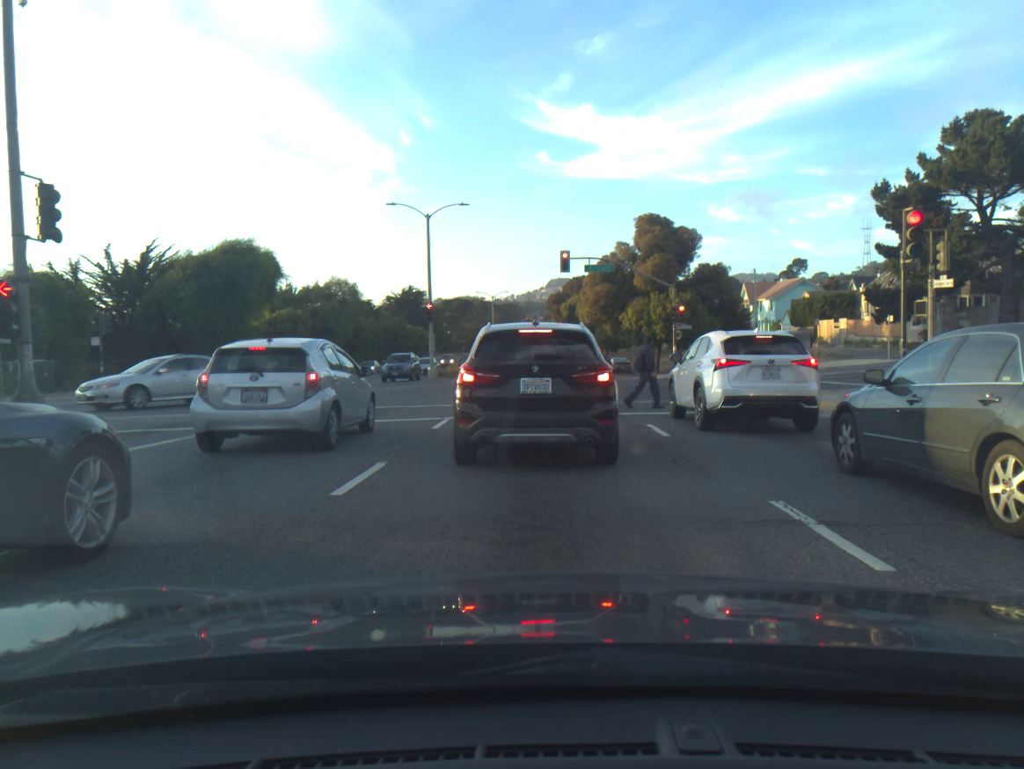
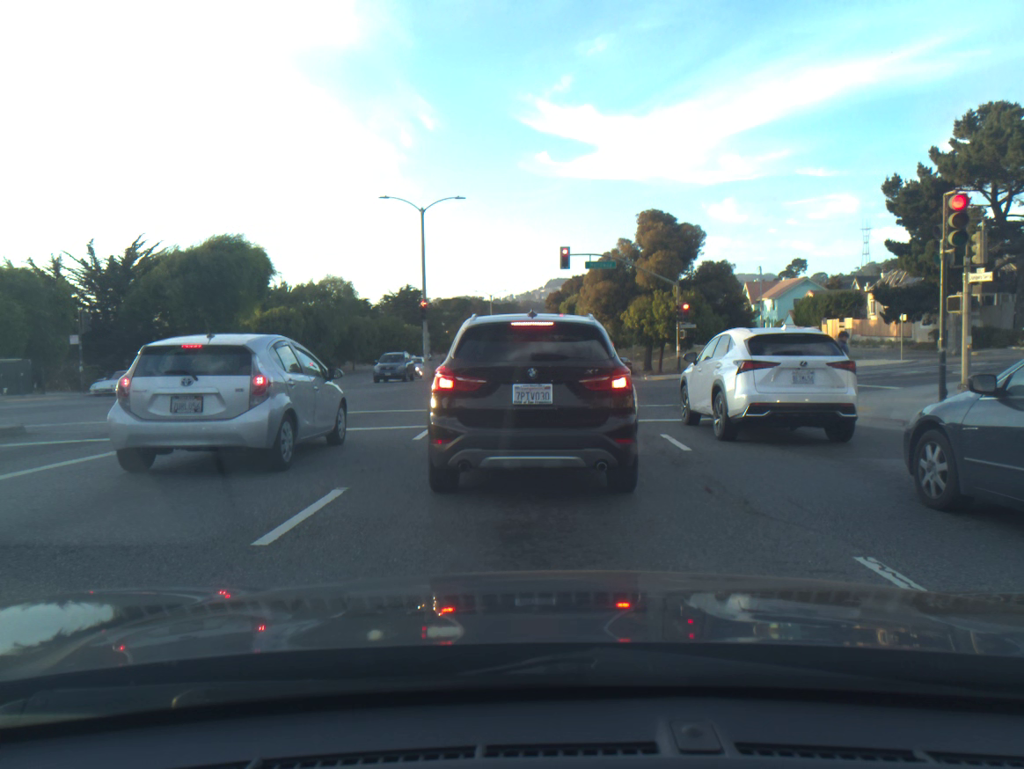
(0.0, +1.8) m; 0°
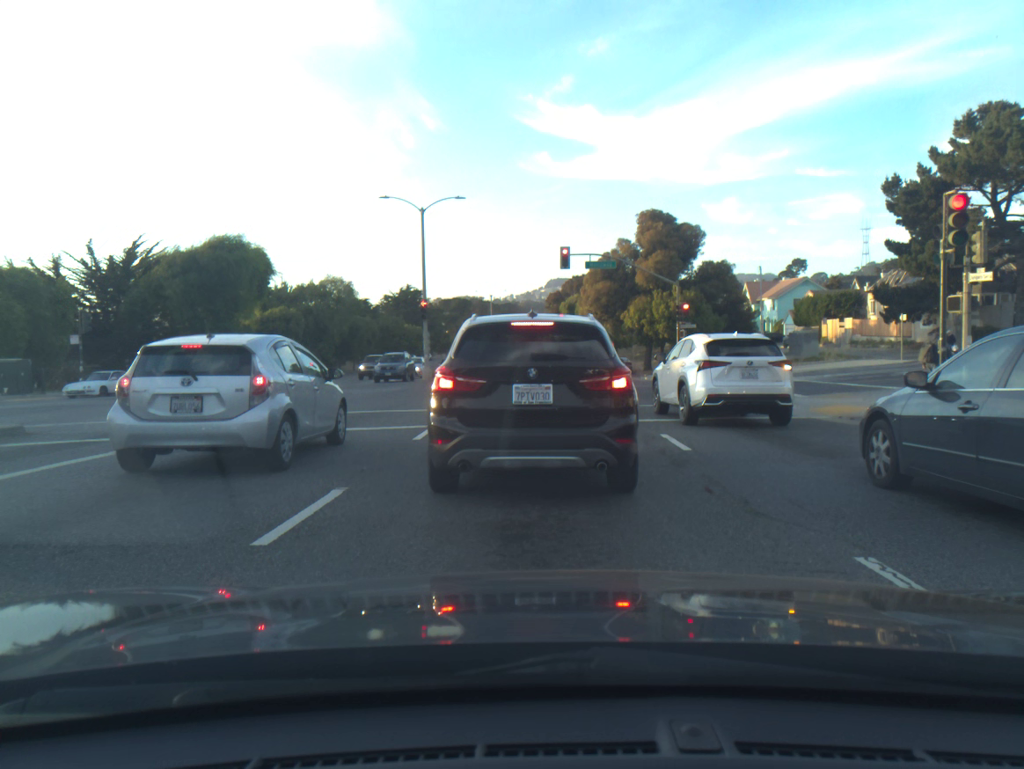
(0.0, 0.0) m; 0°
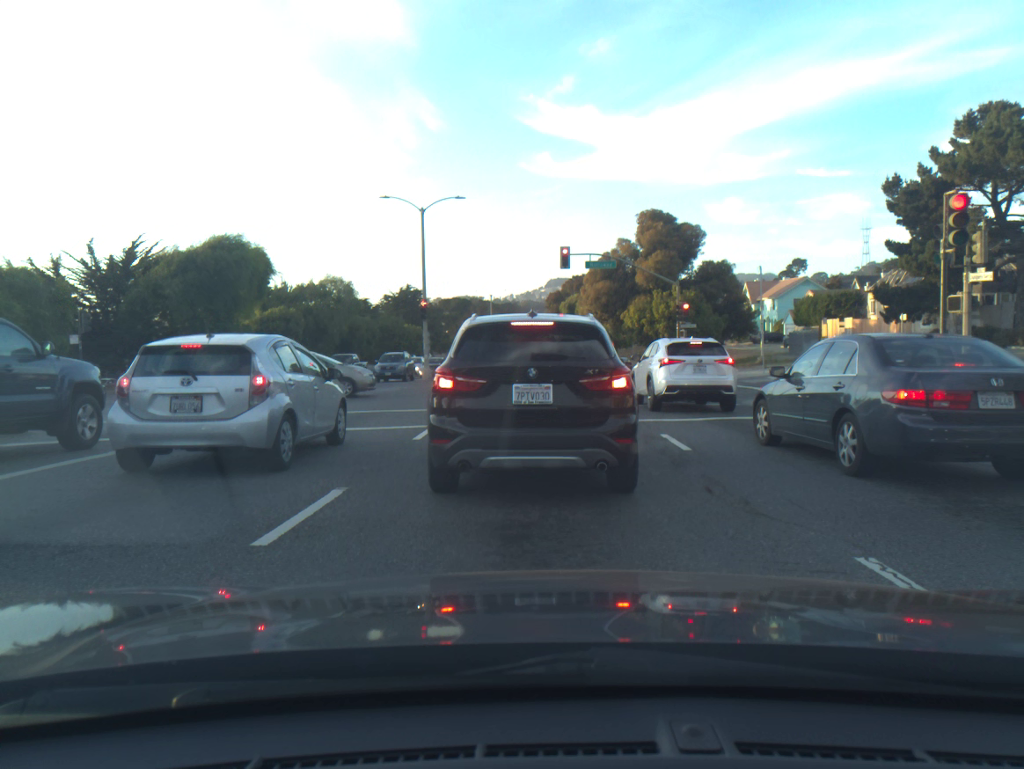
(0.0, 0.0) m; 0°
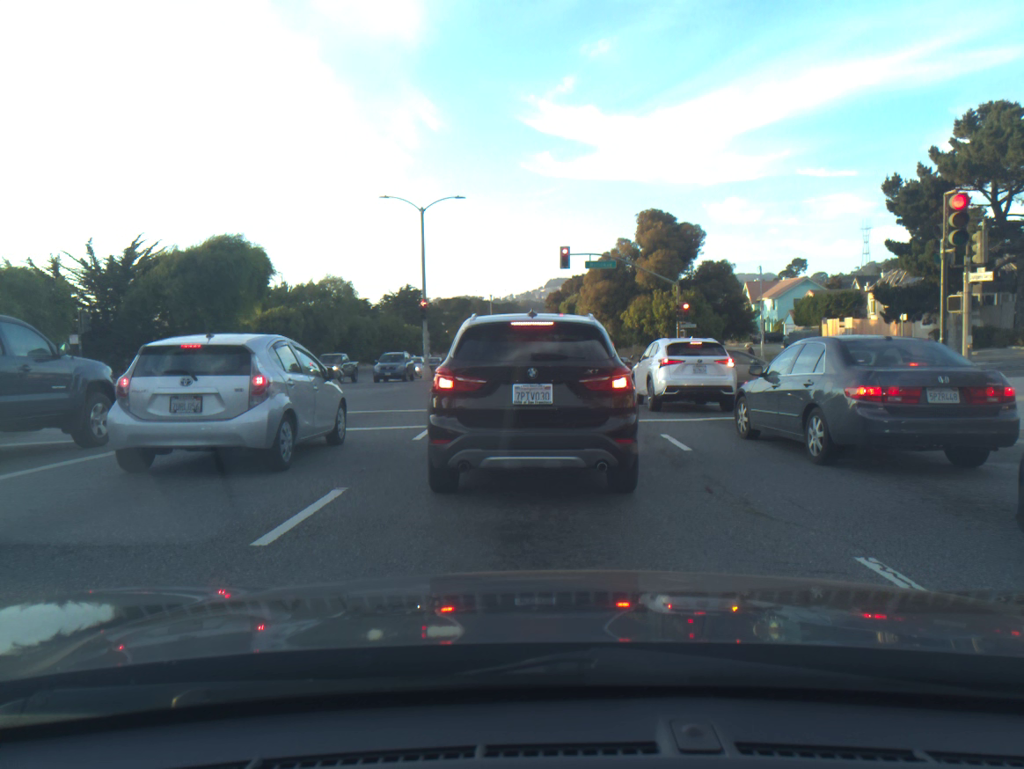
(0.0, 0.0) m; 0°
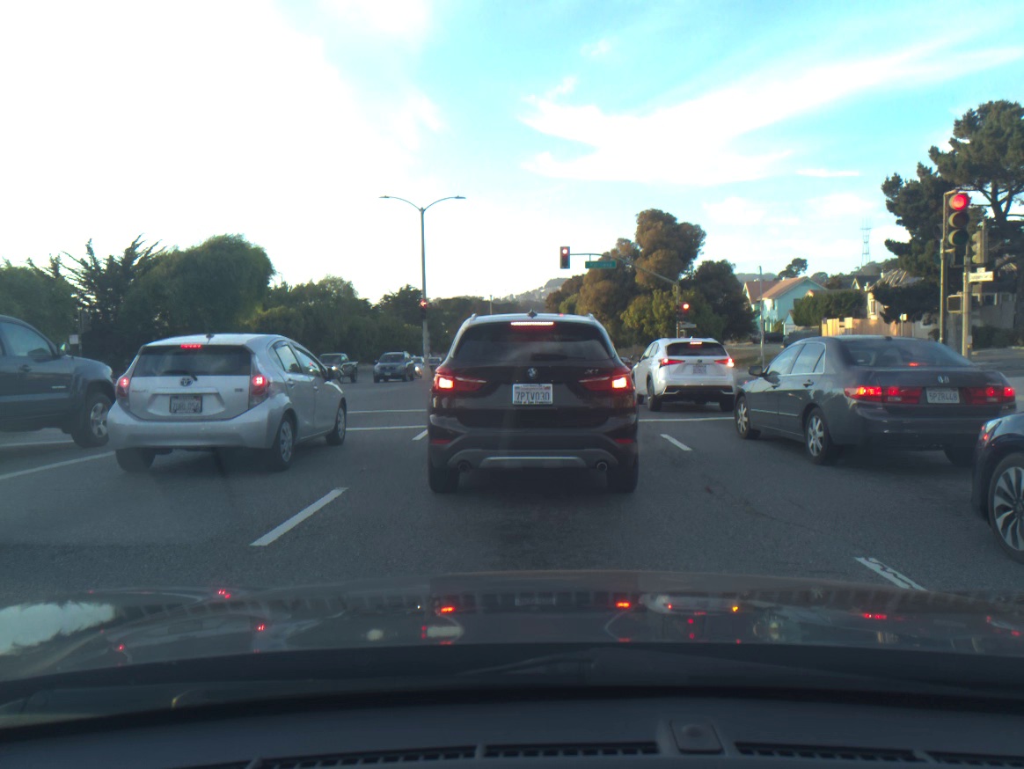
(0.0, 0.0) m; 0°
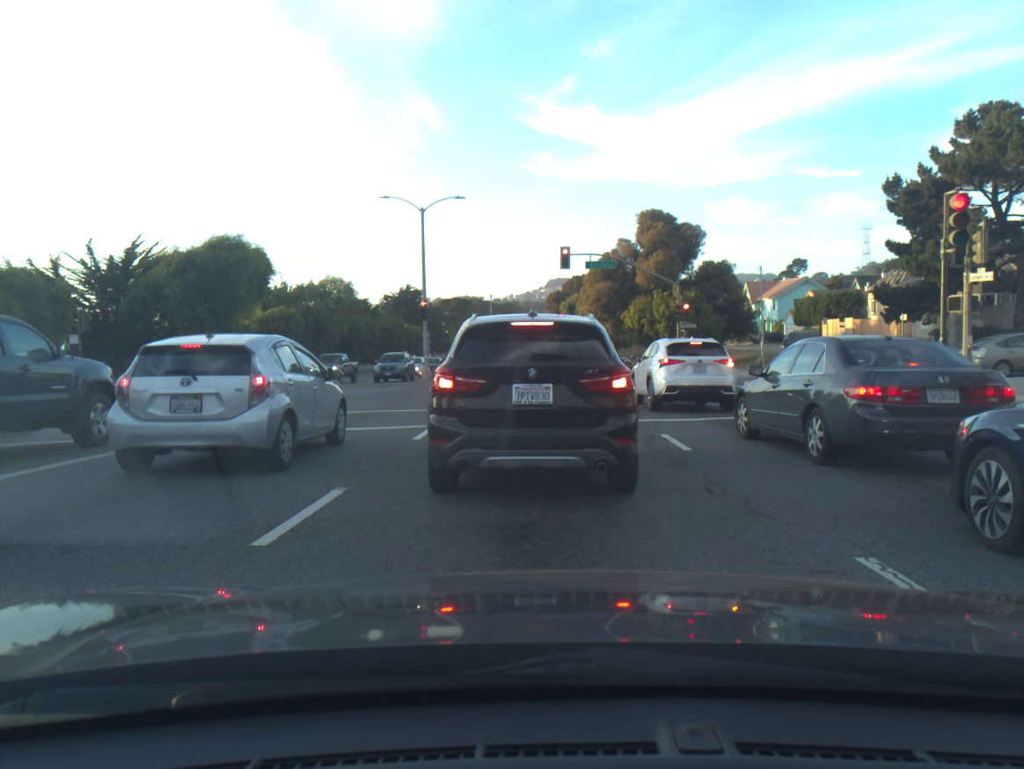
(0.0, 0.0) m; 0°
